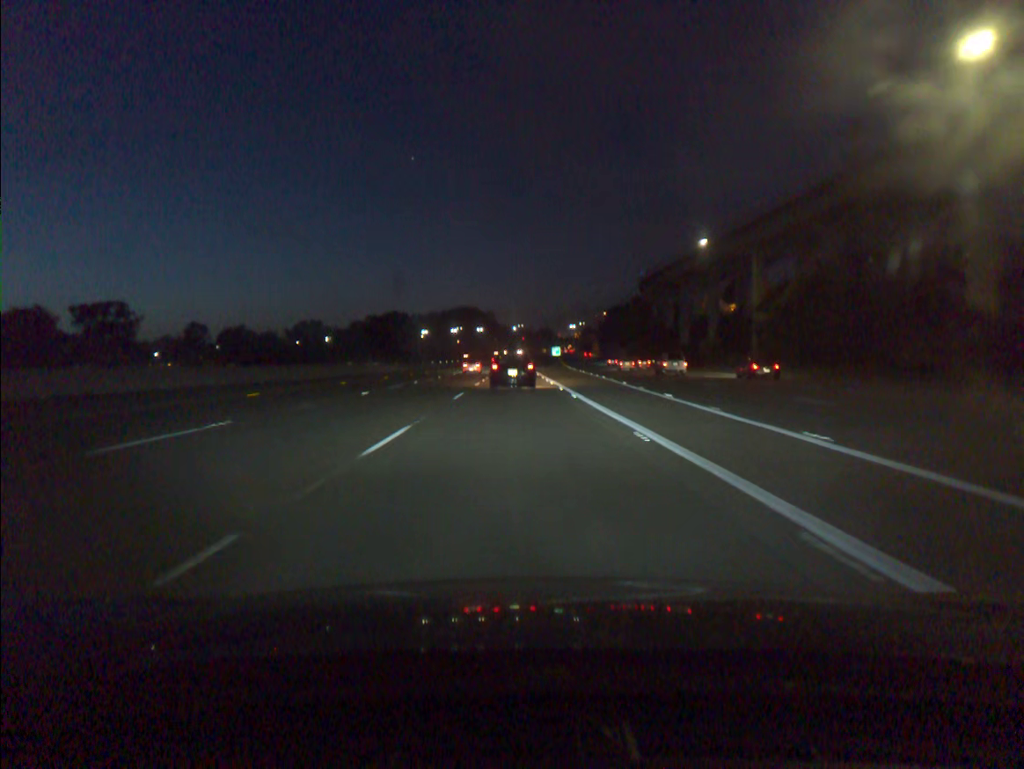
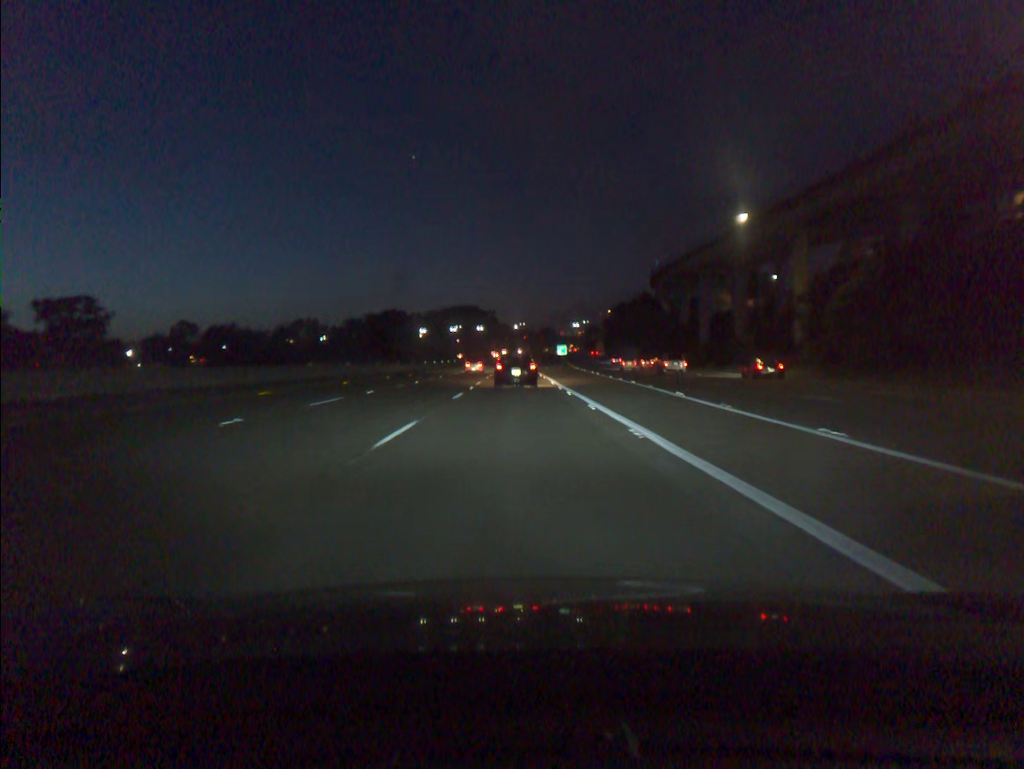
(0.0, +13.7) m; 0°
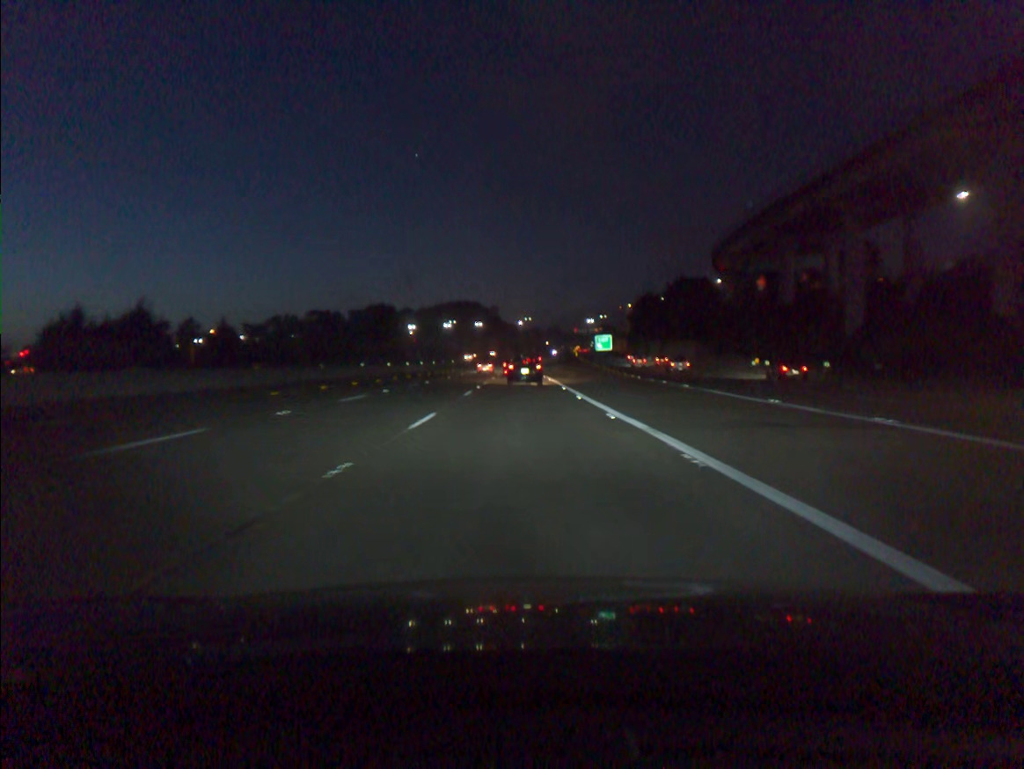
(-0.3, +54.9) m; 0°
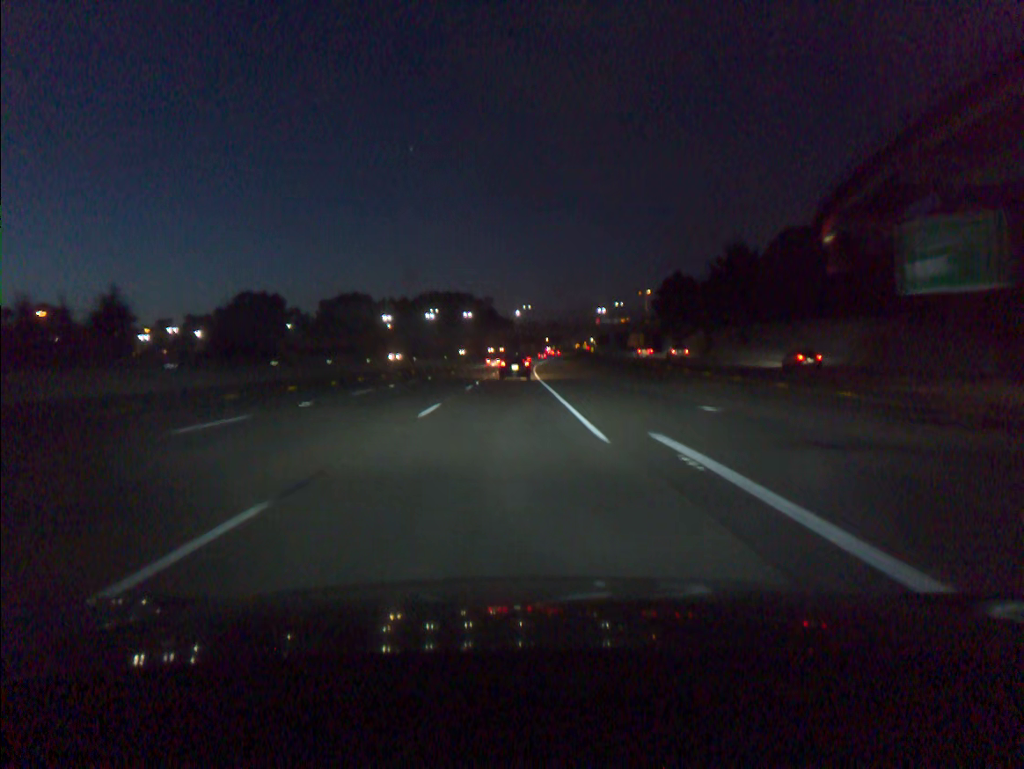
(+0.2, +55.5) m; 0°
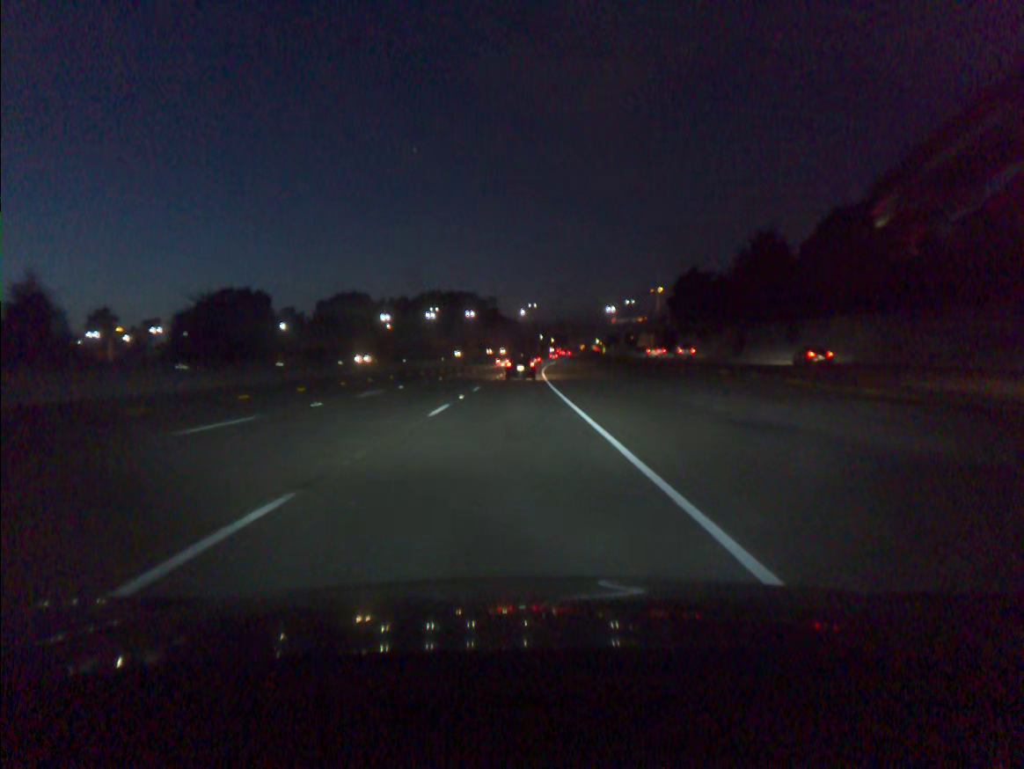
(0.0, +14.0) m; 0°
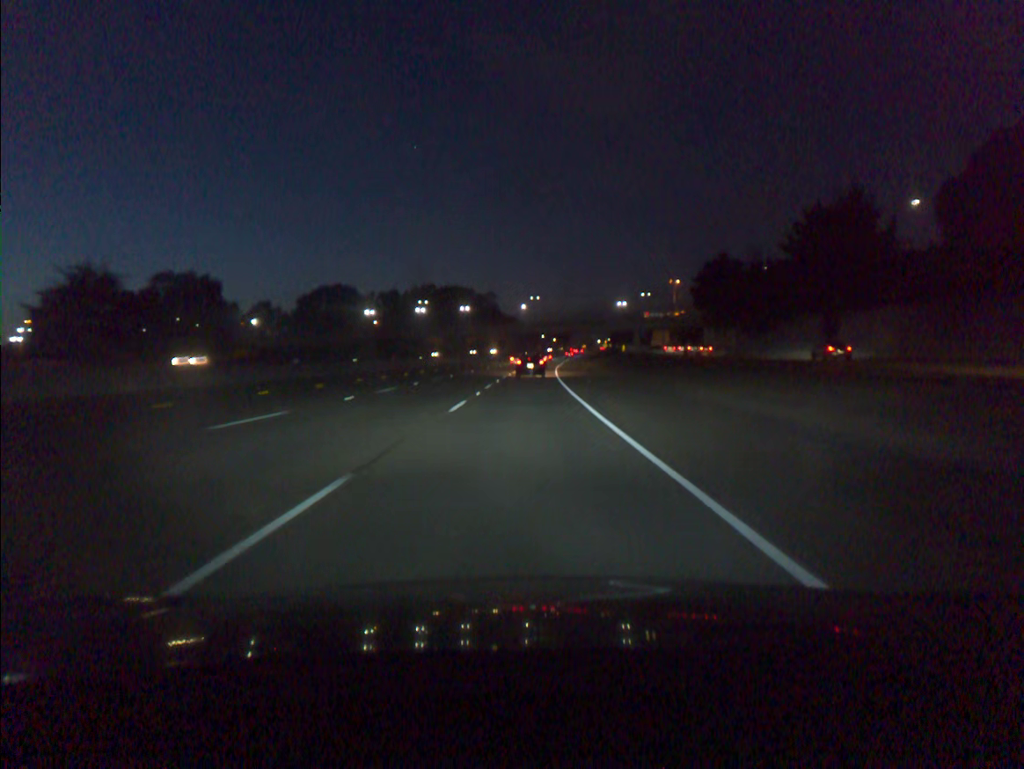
(-0.1, +28.2) m; 0°
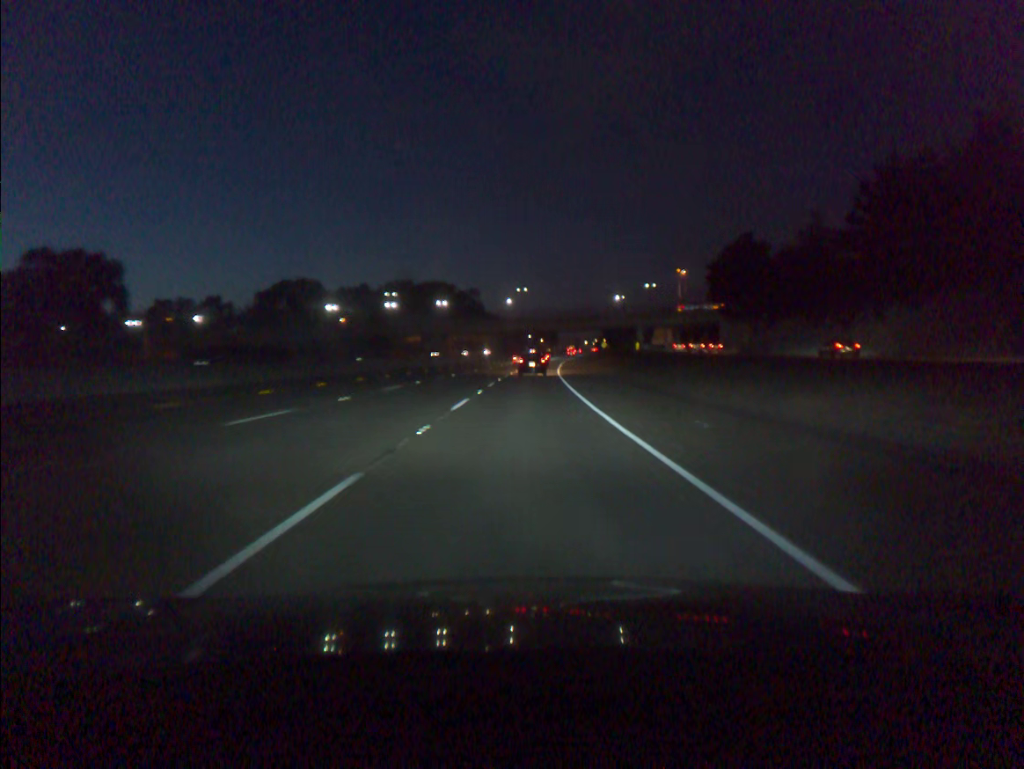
(+0.2, +28.5) m; +1°
